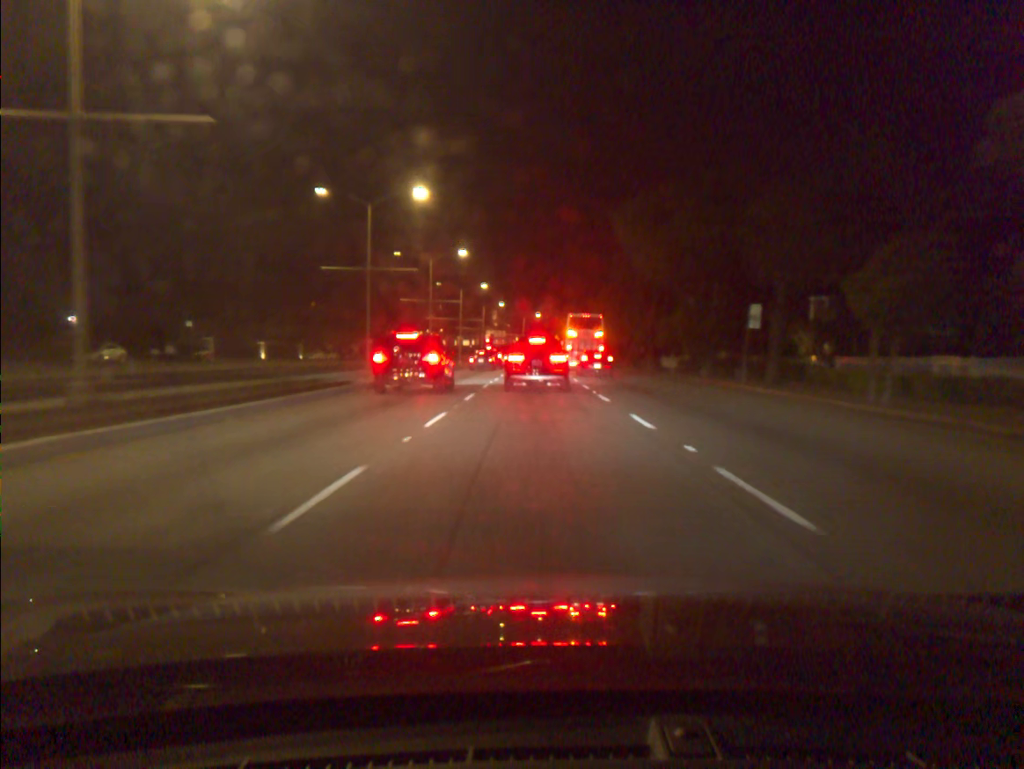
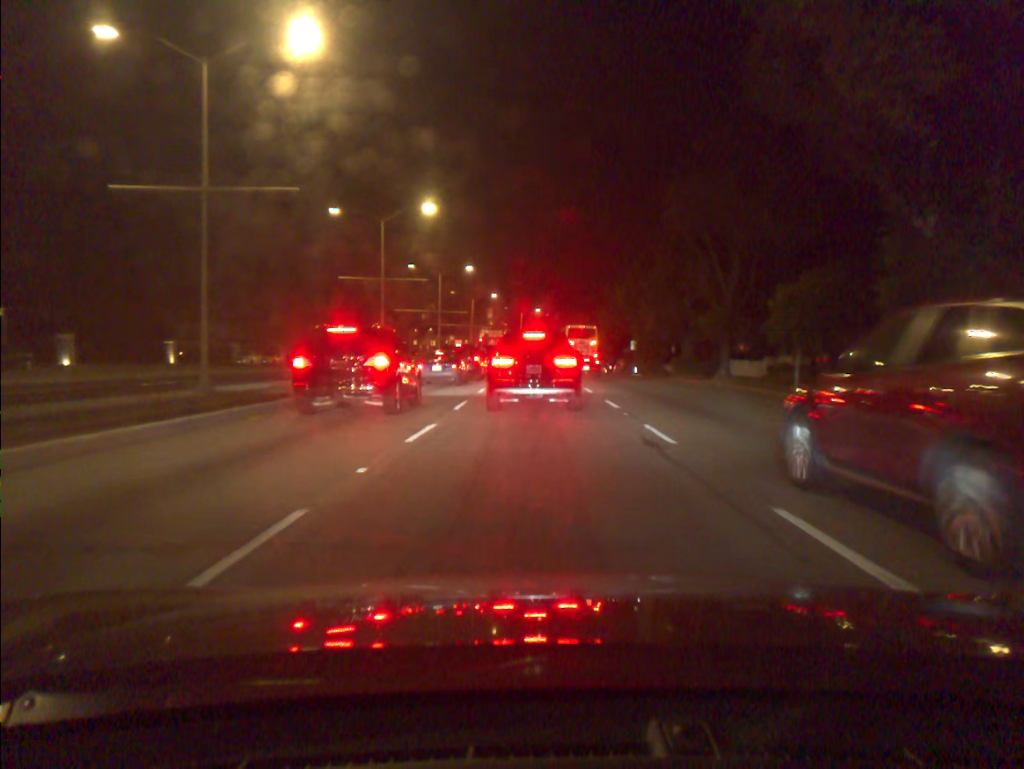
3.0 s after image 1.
(0.0, +24.2) m; 0°
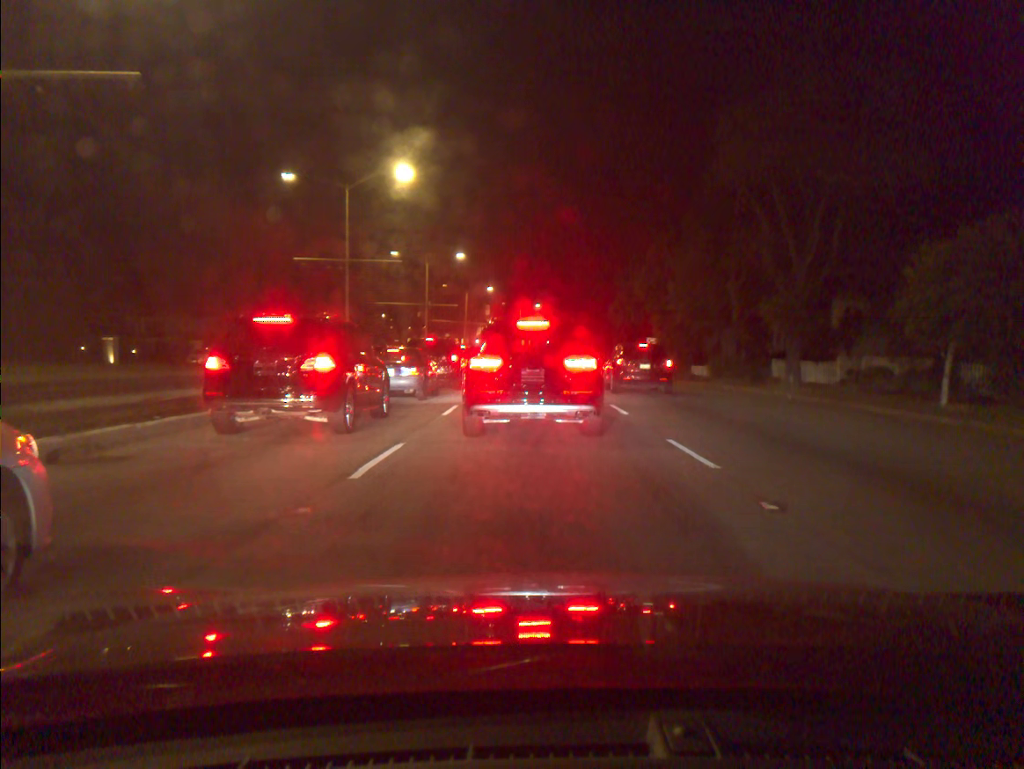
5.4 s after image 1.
(+0.1, +9.7) m; +1°
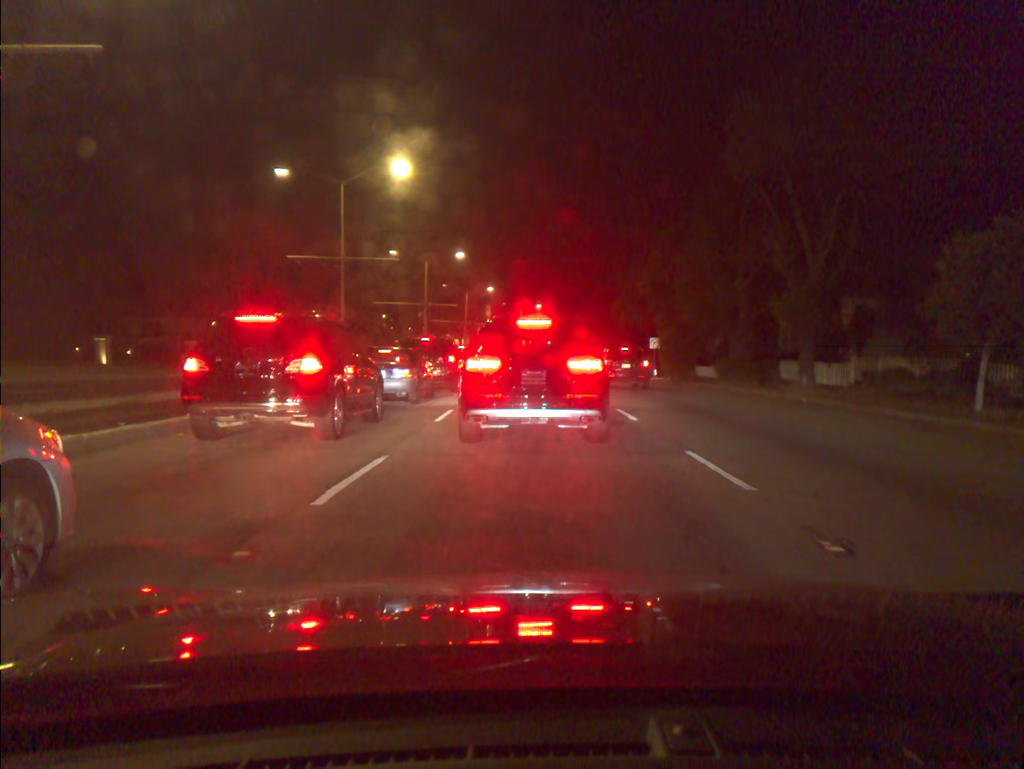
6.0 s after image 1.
(0.0, +1.3) m; 0°
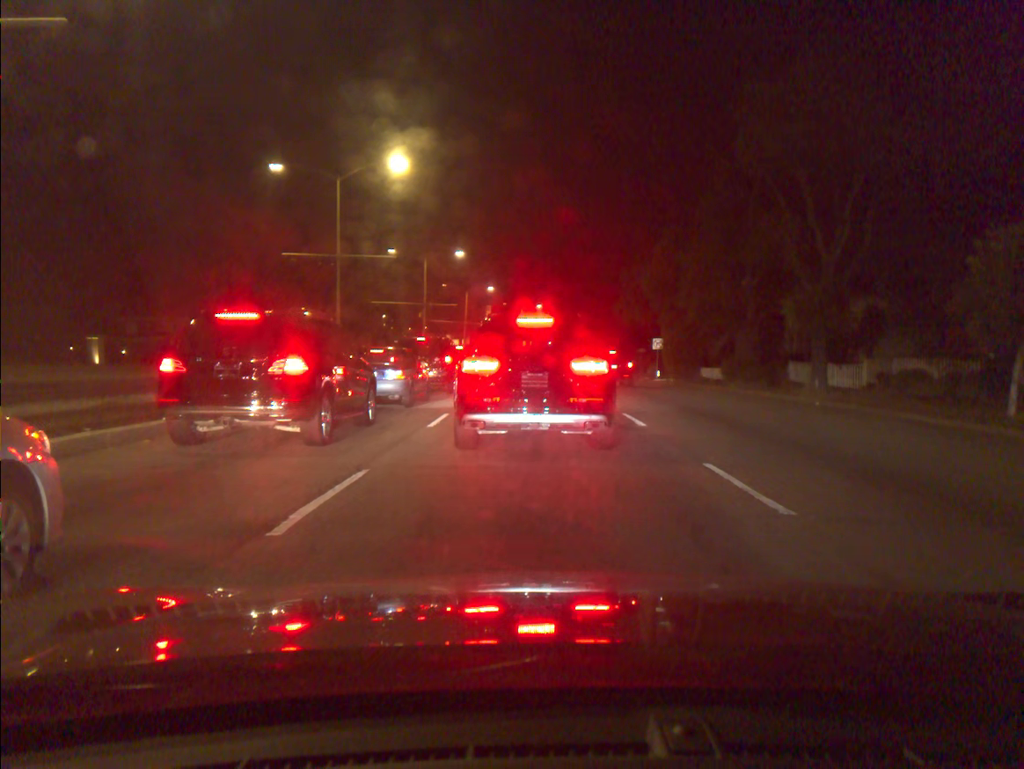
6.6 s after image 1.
(0.0, +1.0) m; 0°
